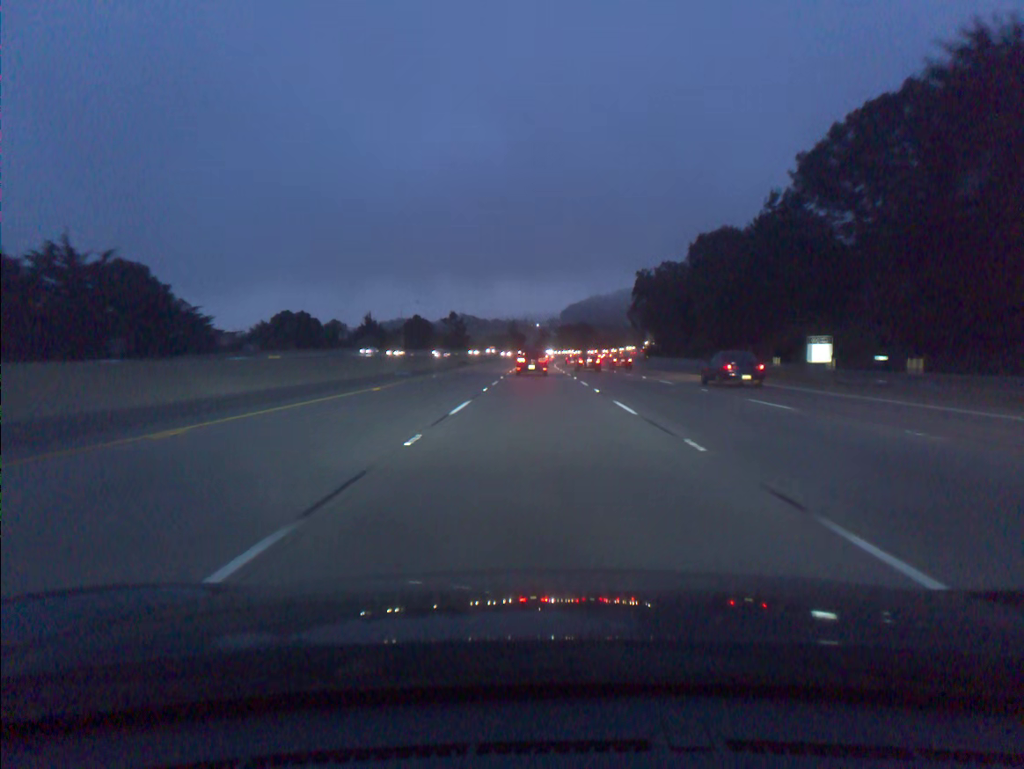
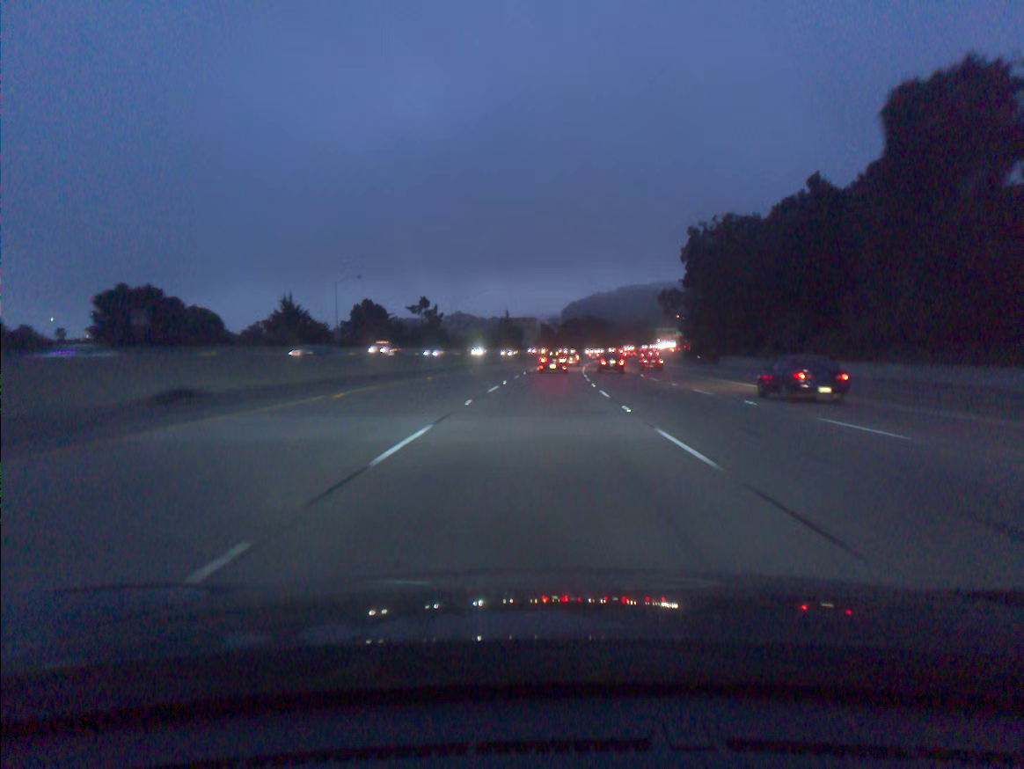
(+0.1, +64.2) m; 0°
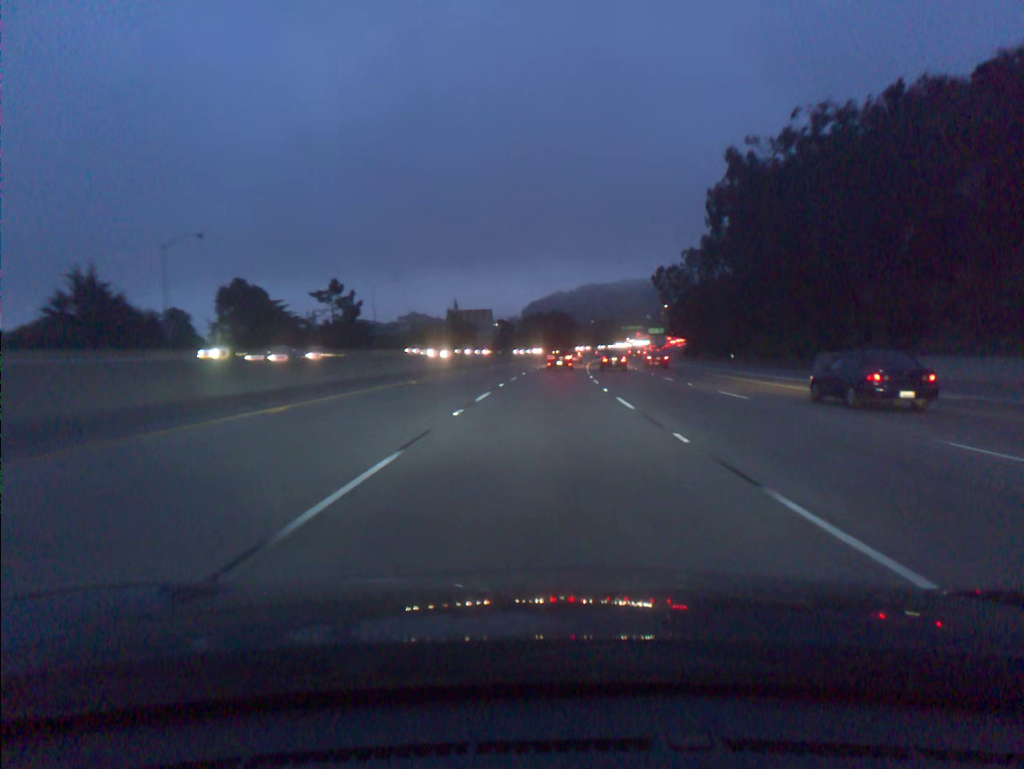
(+0.9, +48.4) m; +3°
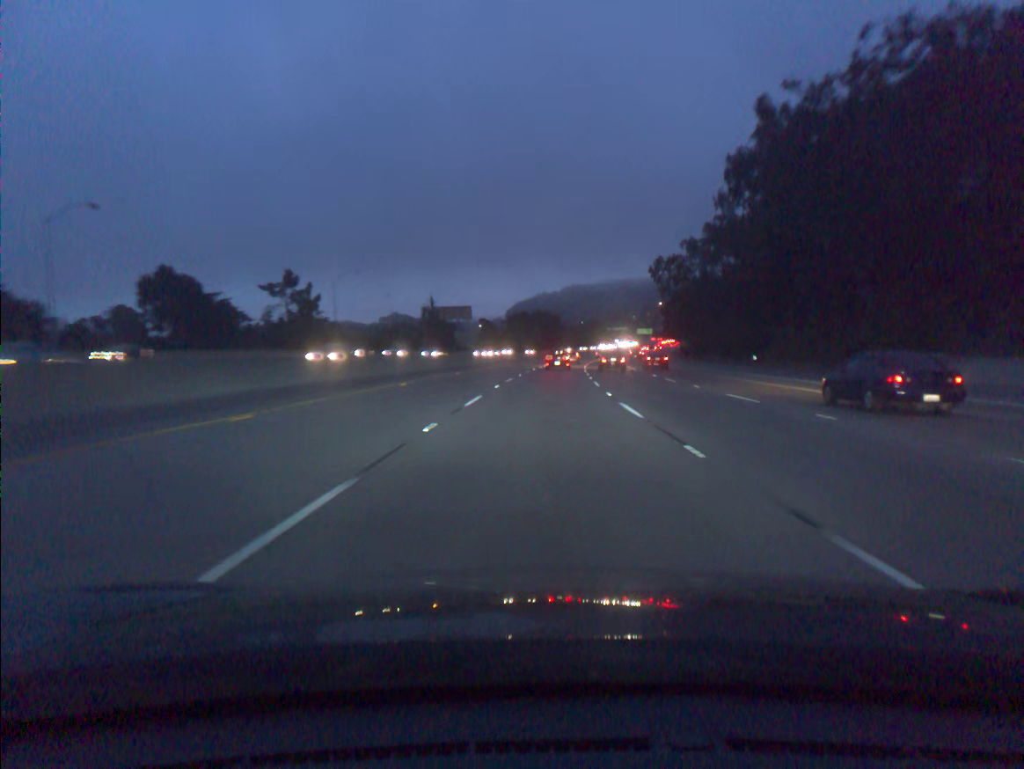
(+0.2, +16.3) m; +1°
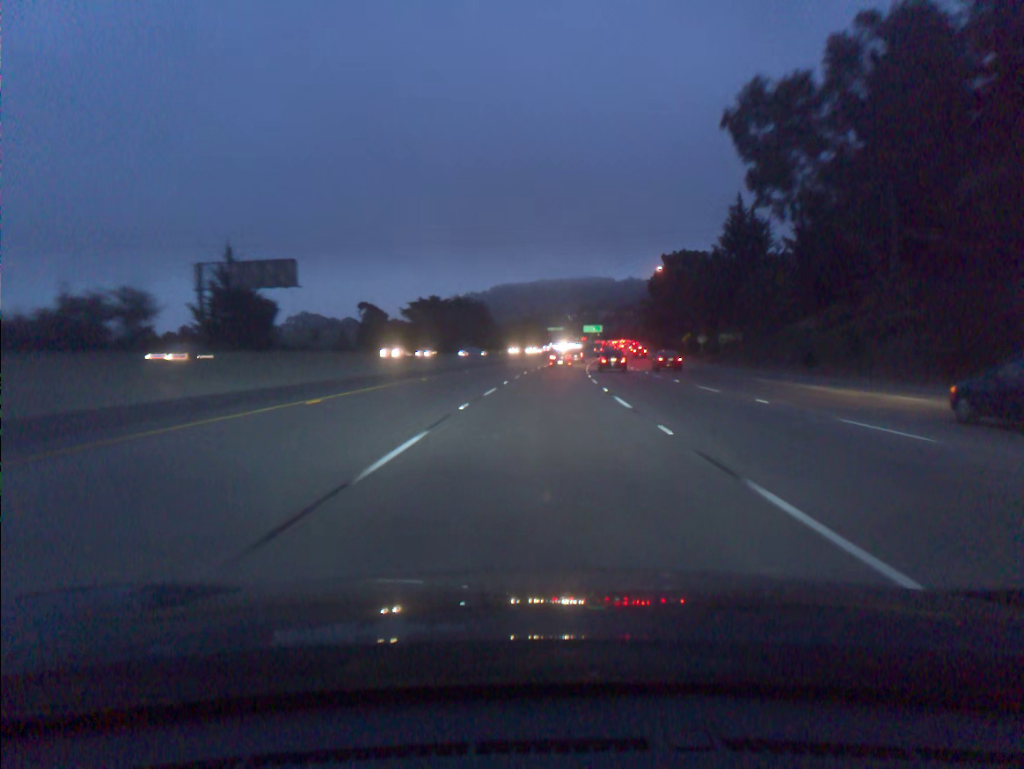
(+3.5, +82.6) m; +5°
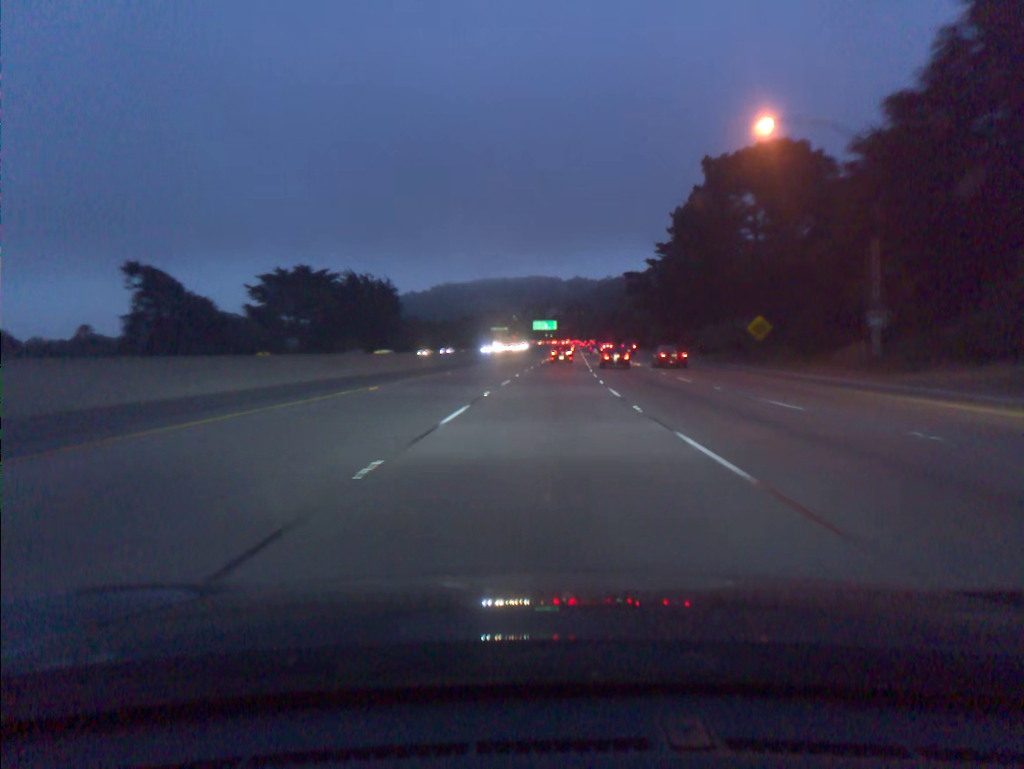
(+2.4, +67.2) m; +4°
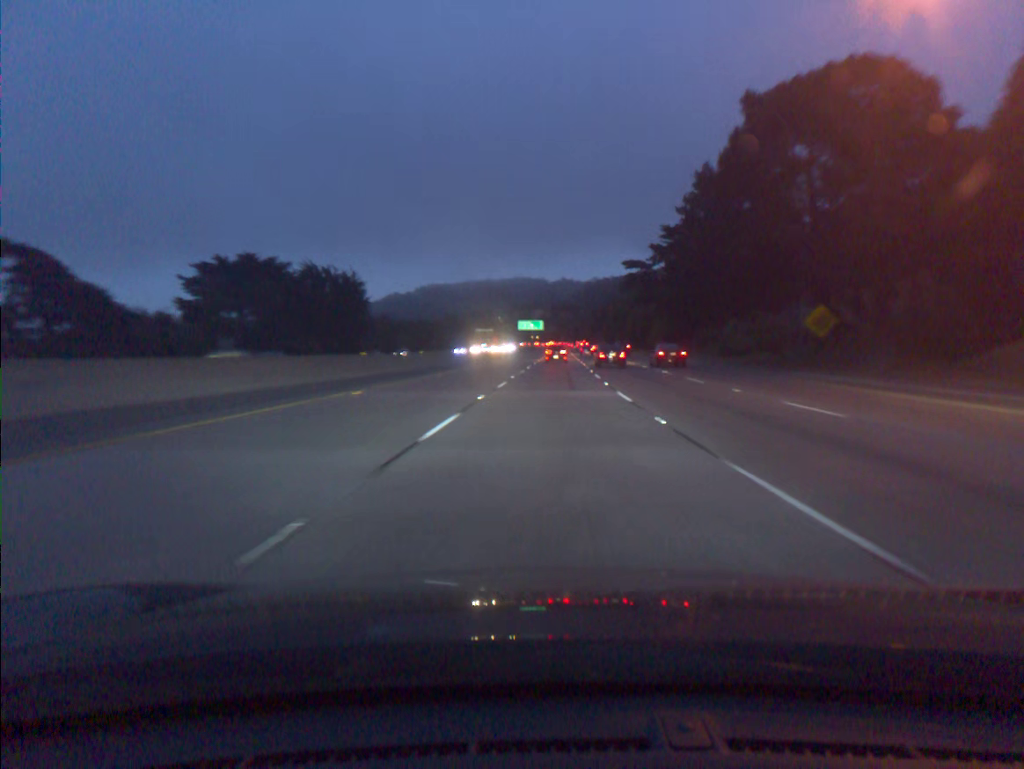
(+0.2, +17.0) m; +1°
